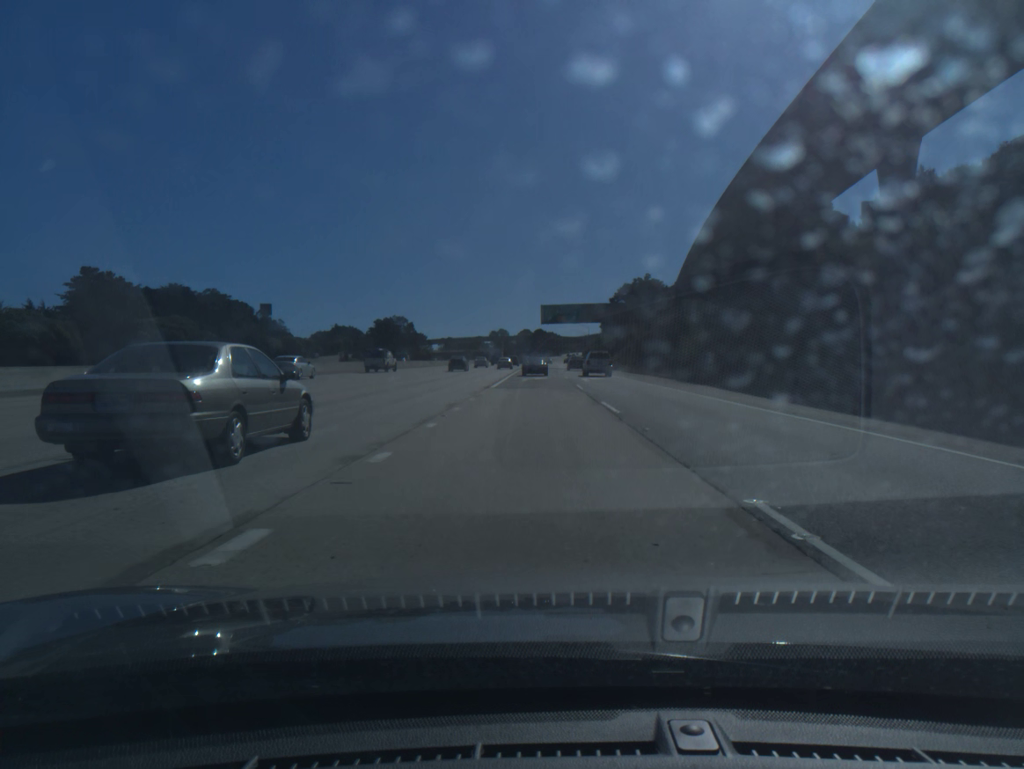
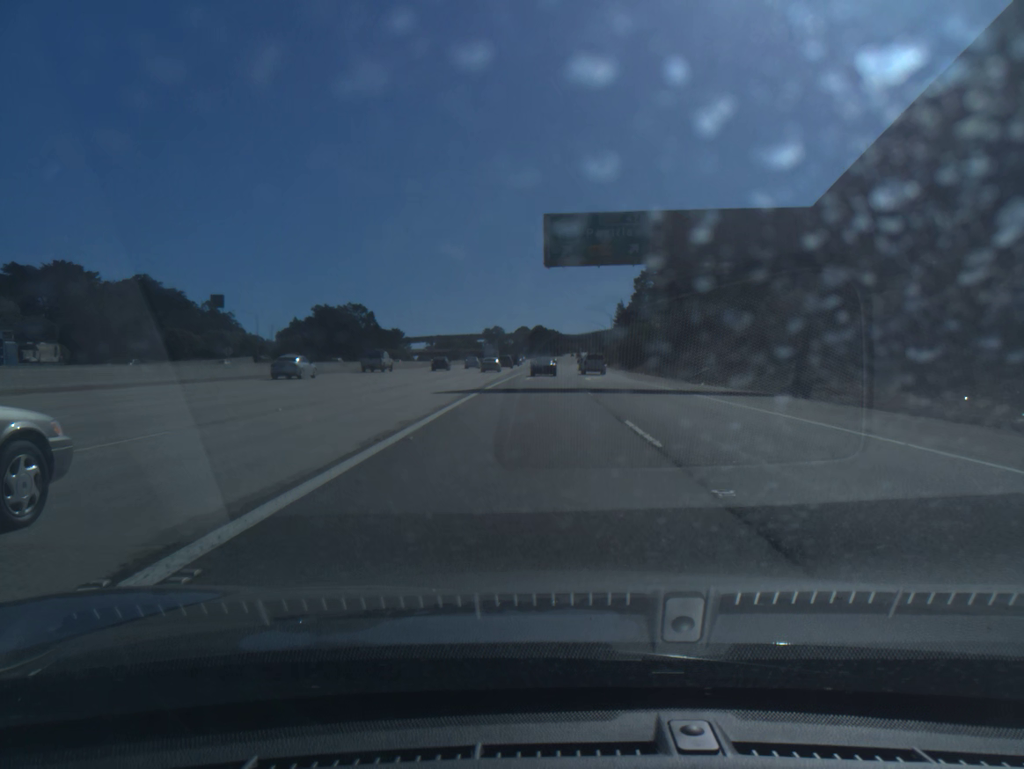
(0.0, +65.2) m; 0°
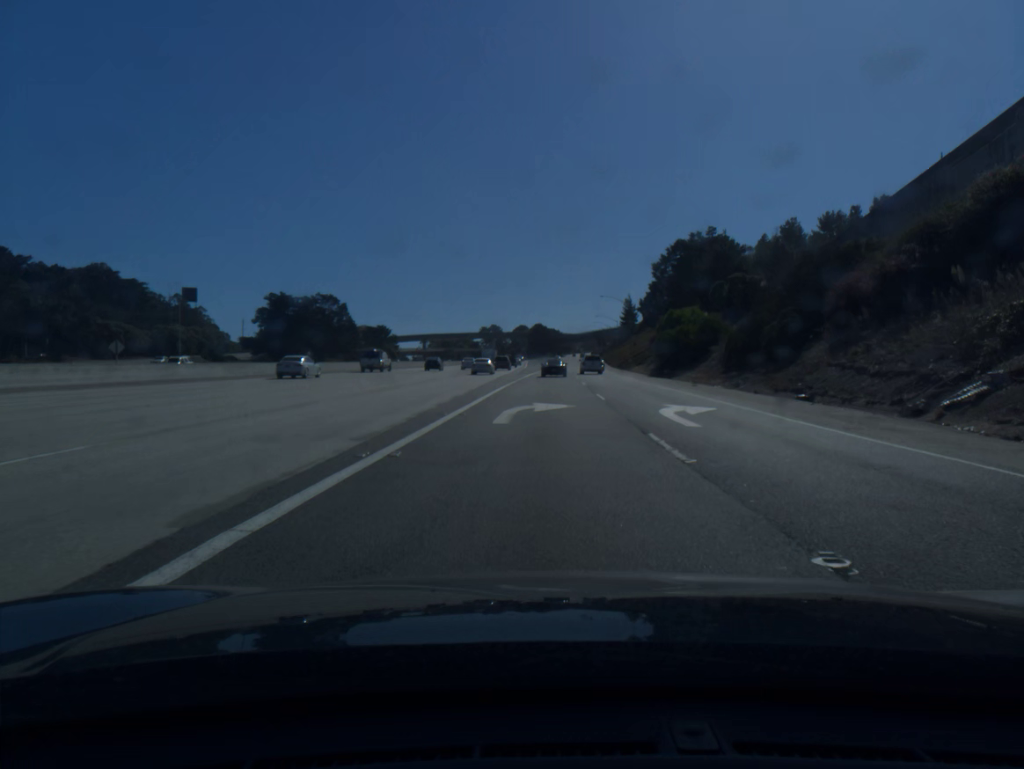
(0.0, +31.2) m; 0°
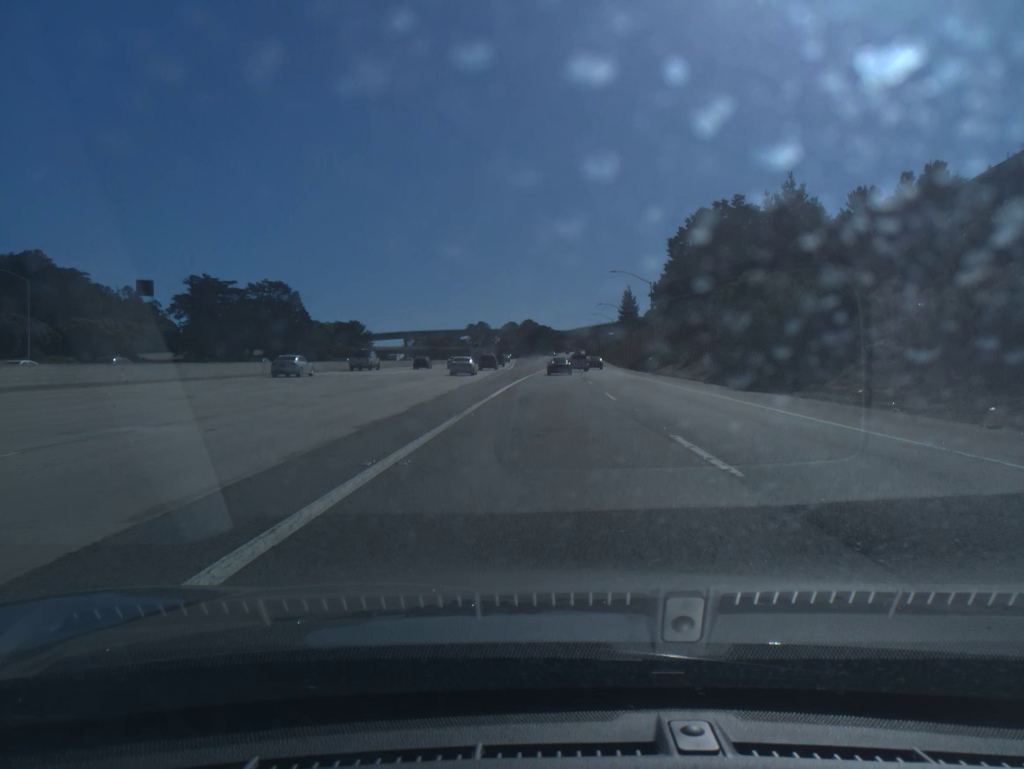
(+0.1, +30.3) m; +1°
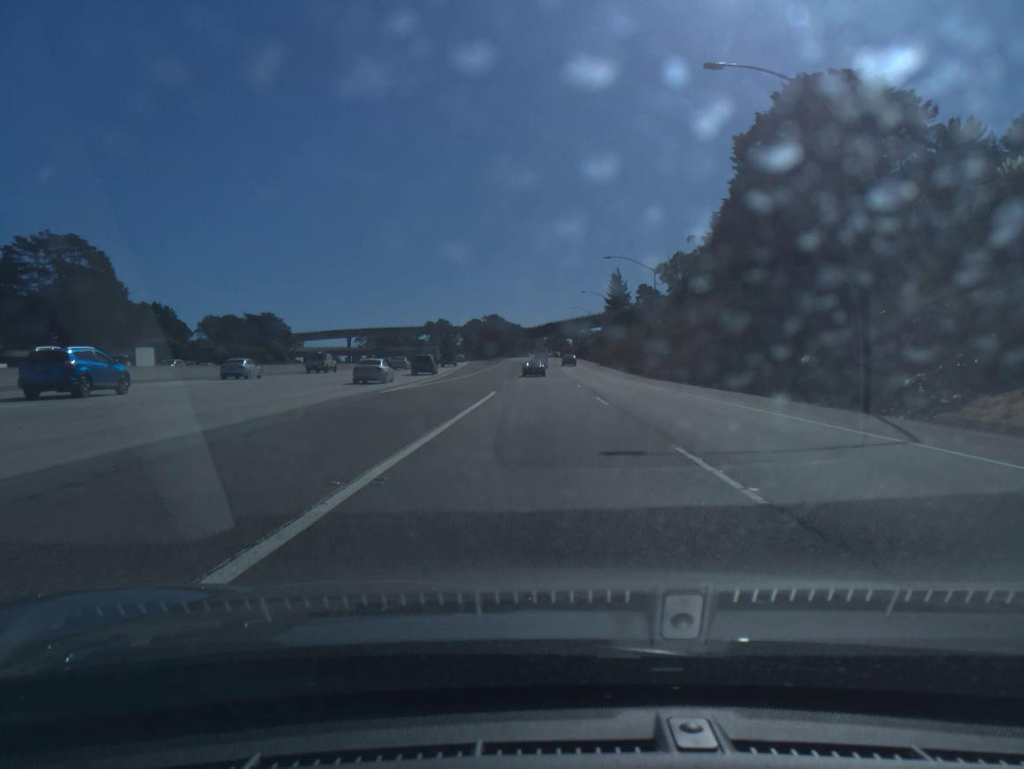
(+1.3, +59.7) m; +2°
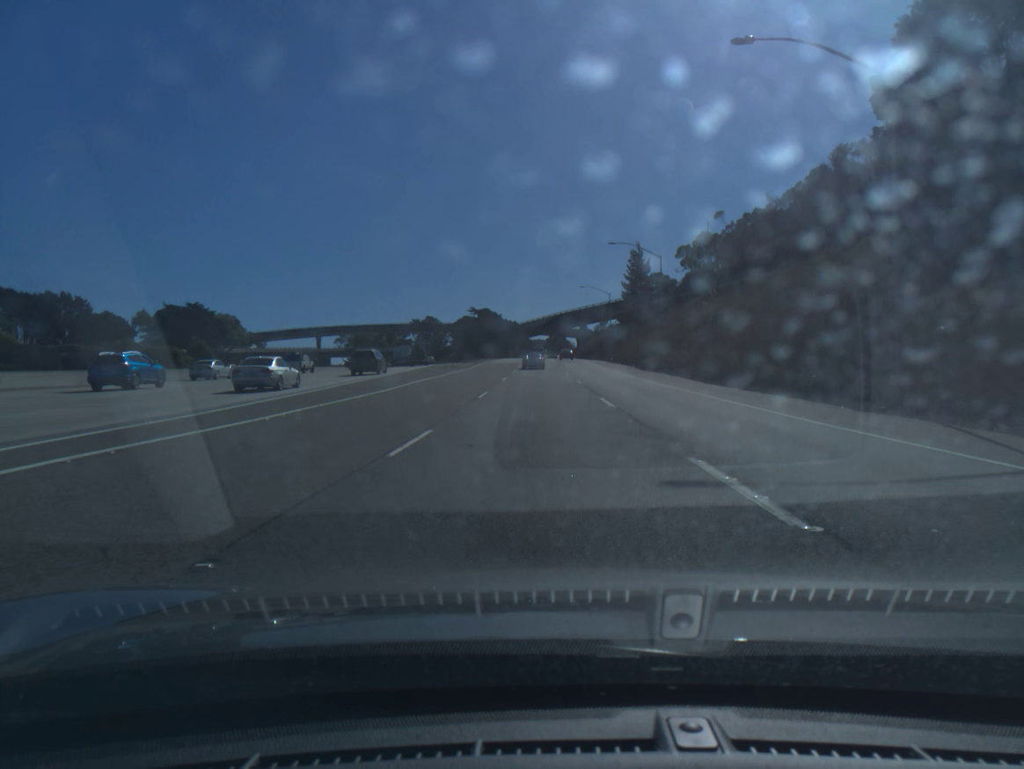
(0.0, +45.8) m; 0°
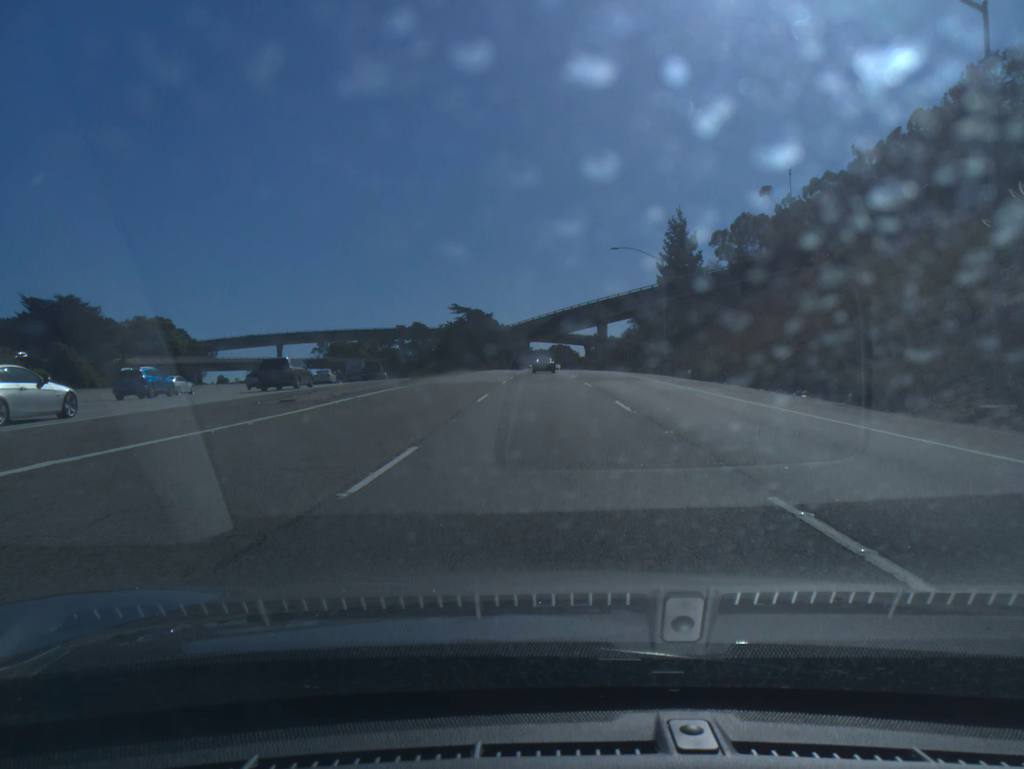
(-0.1, +46.8) m; 0°
